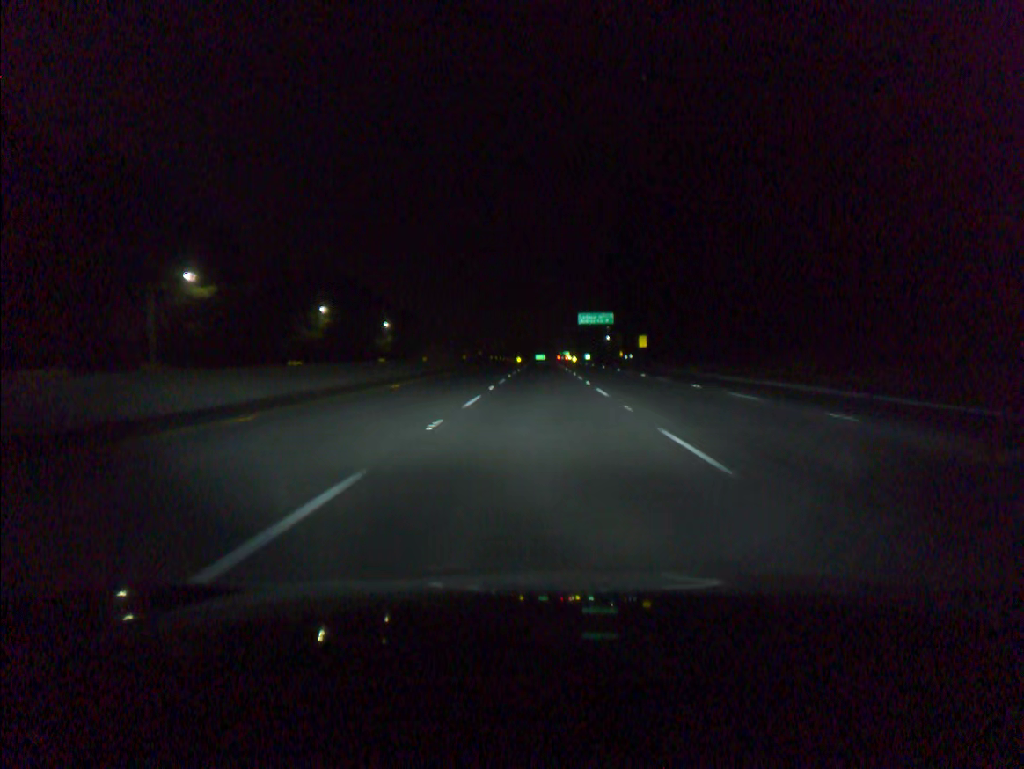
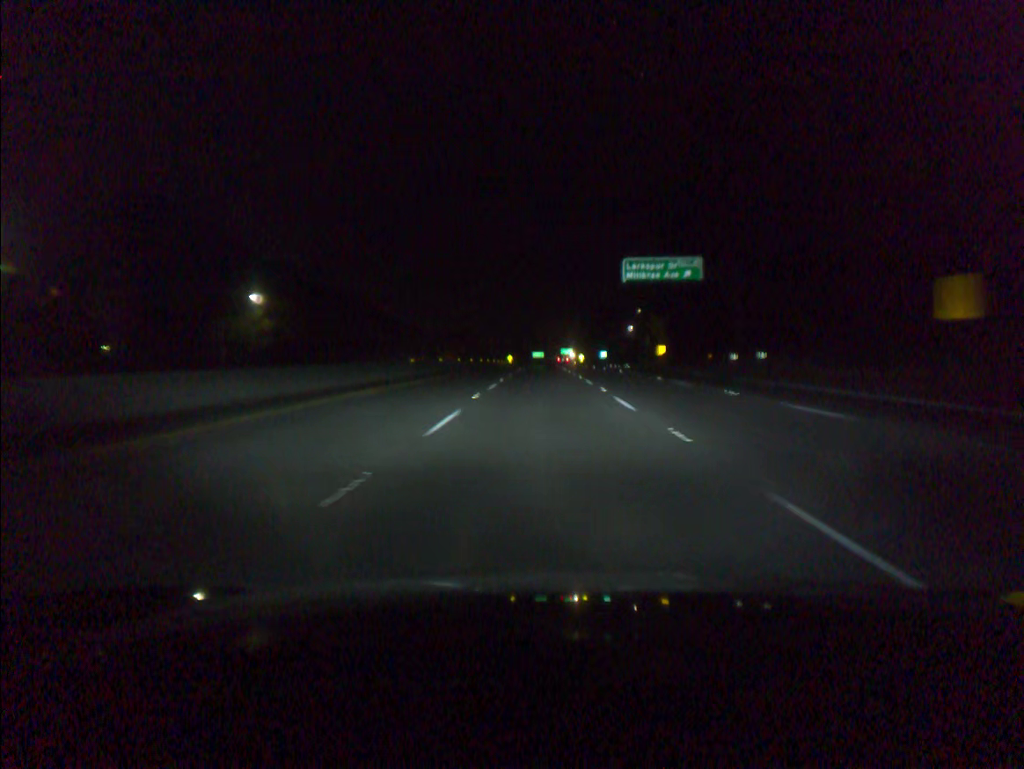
(0.0, +78.5) m; 0°
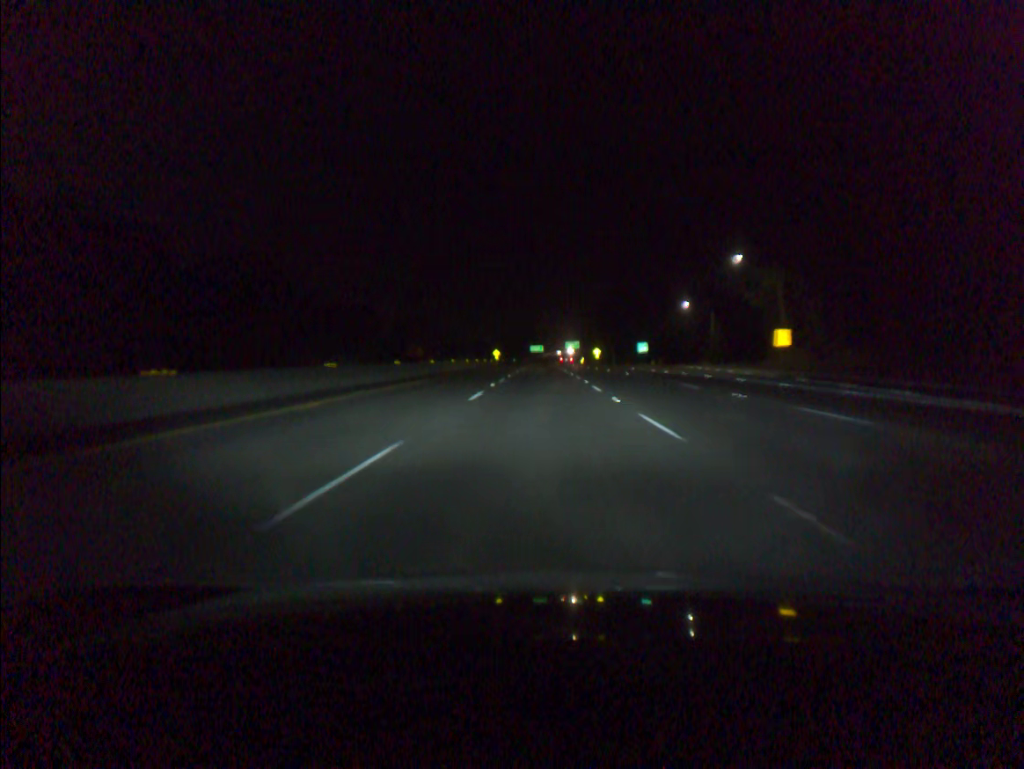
(+0.1, +78.6) m; 0°
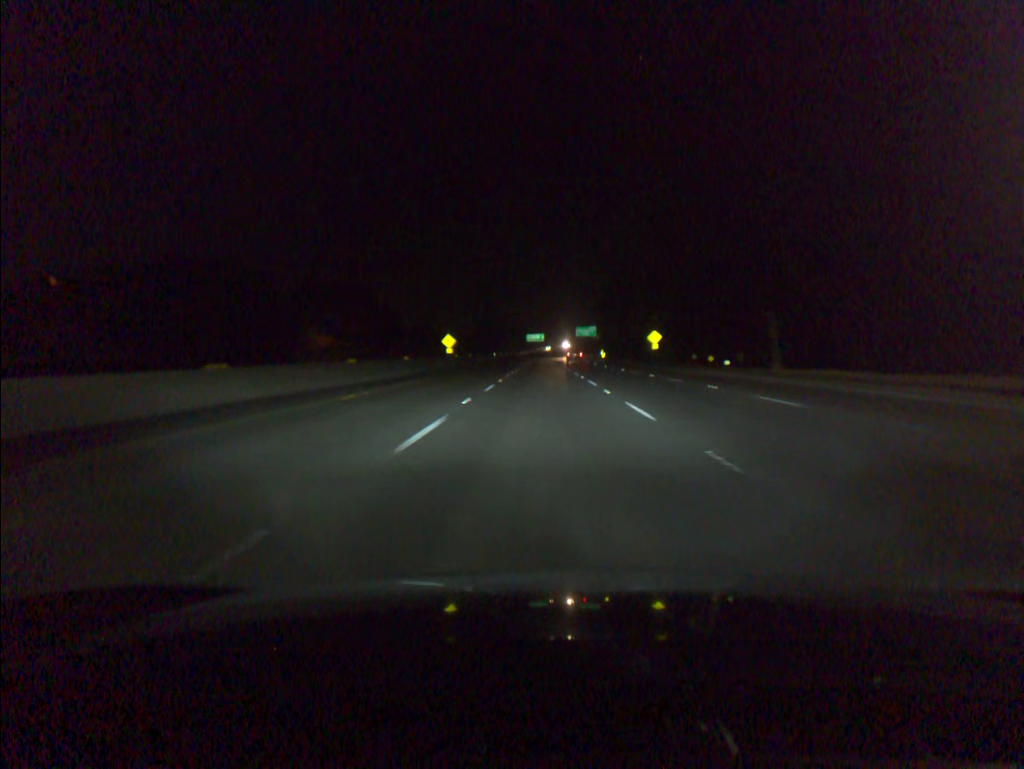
(0.0, +98.7) m; 0°
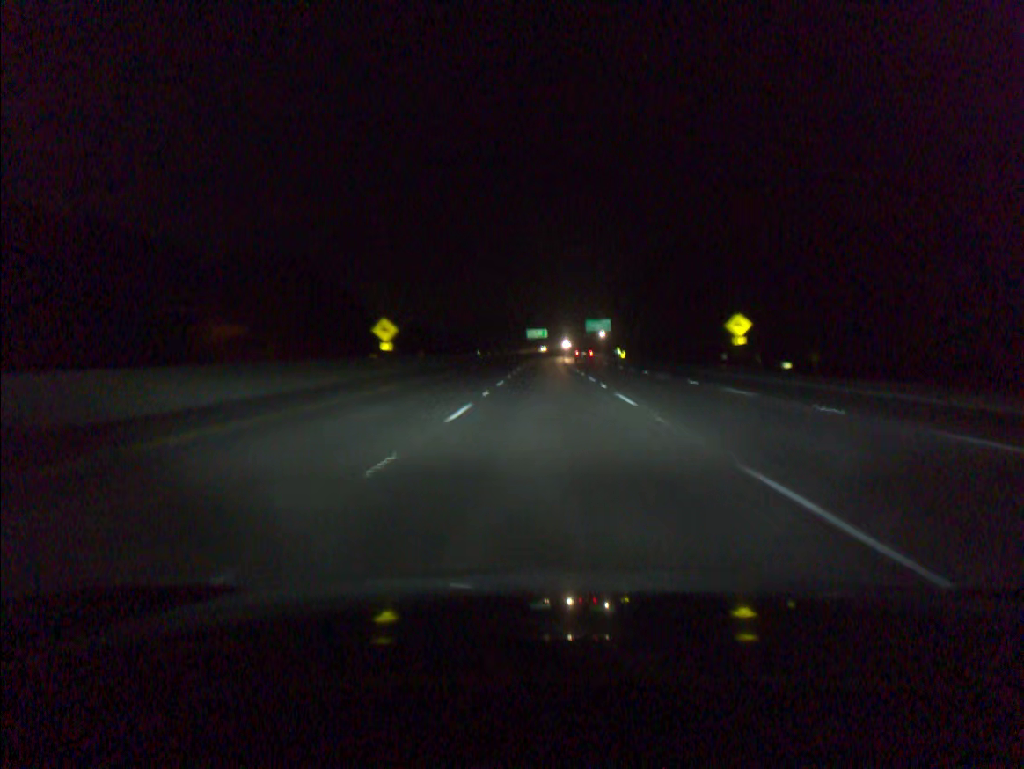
(-0.1, +39.6) m; 0°
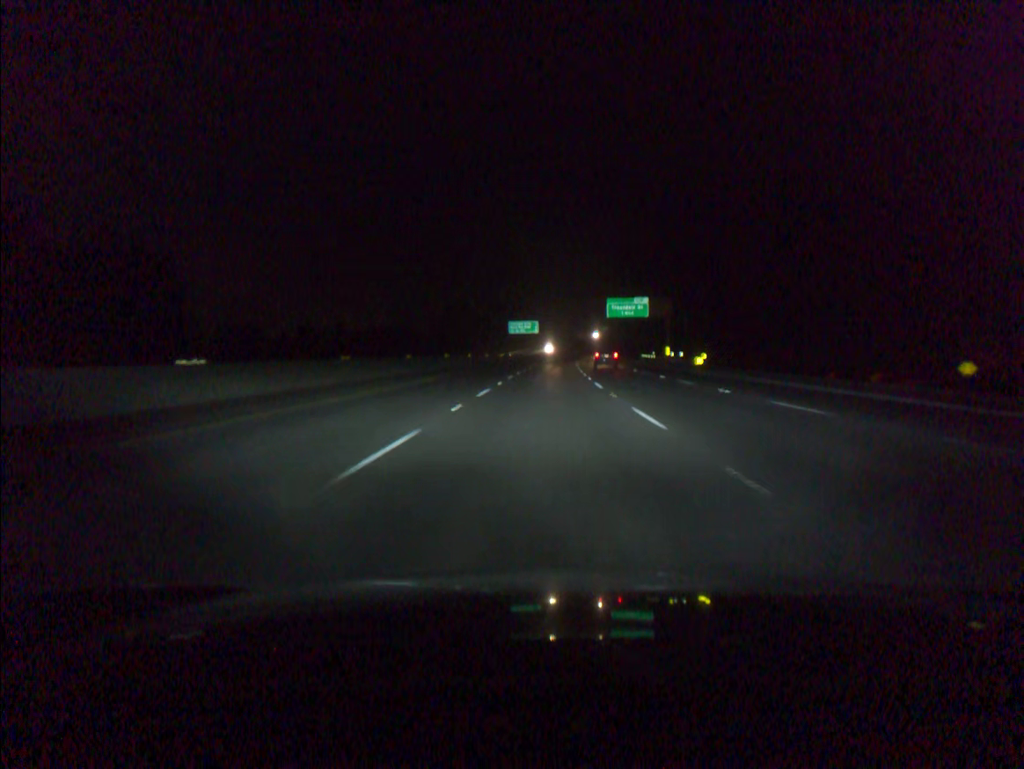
(+0.5, +78.8) m; +1°
